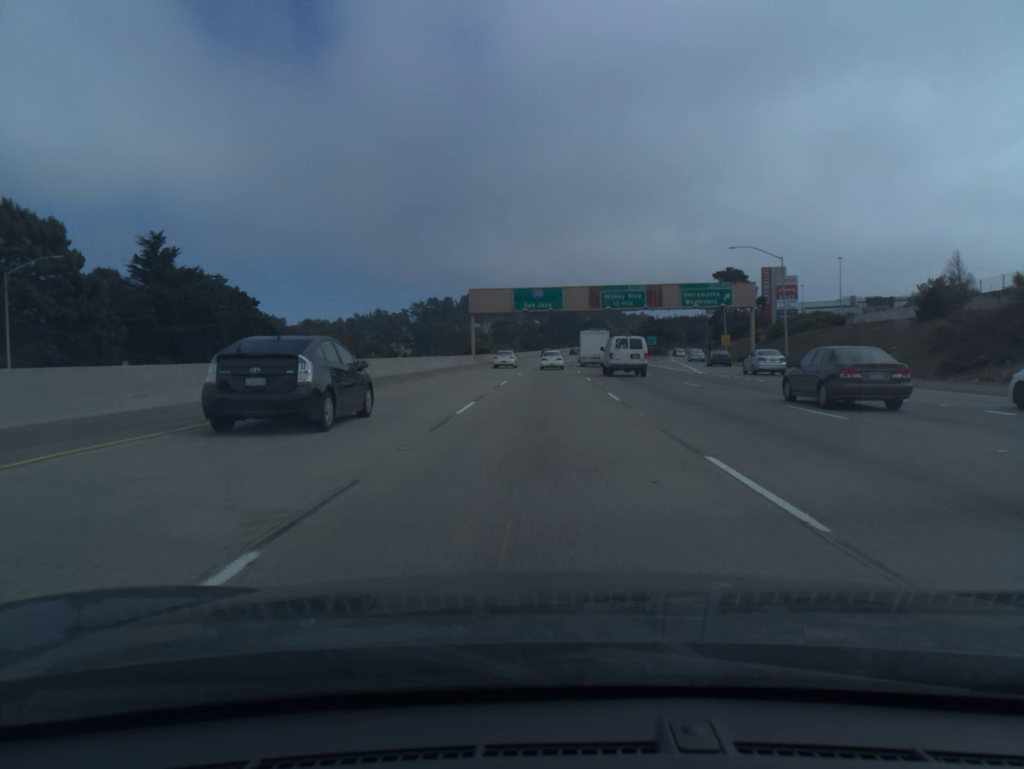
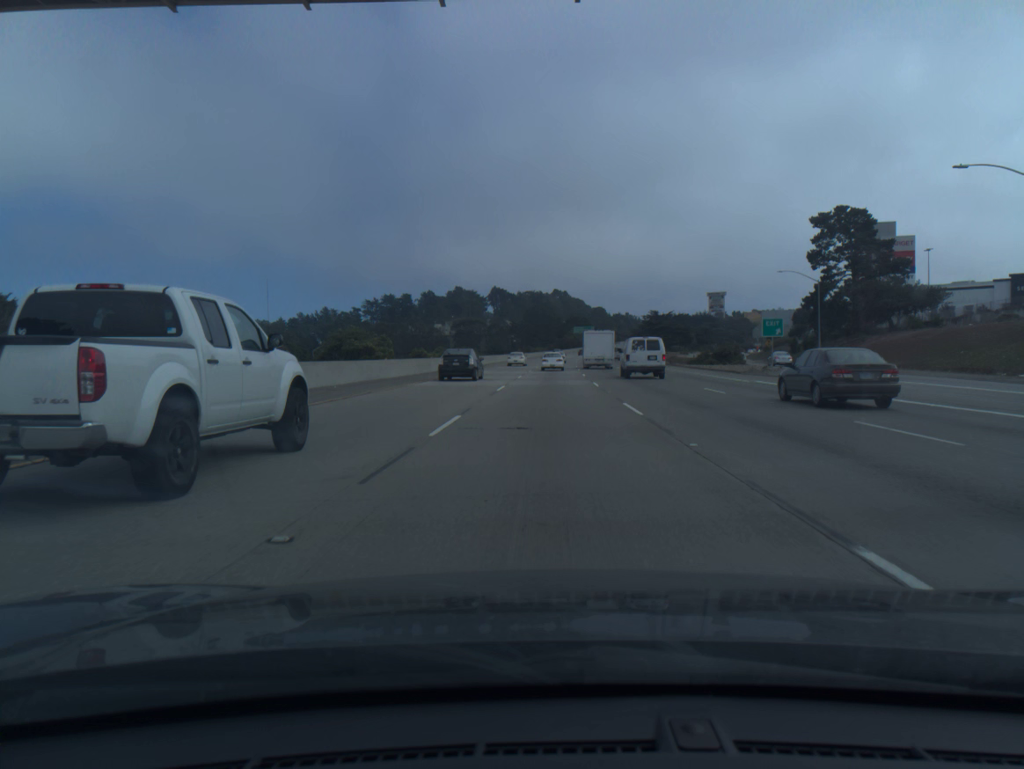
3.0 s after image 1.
(+1.2, +77.6) m; +2°
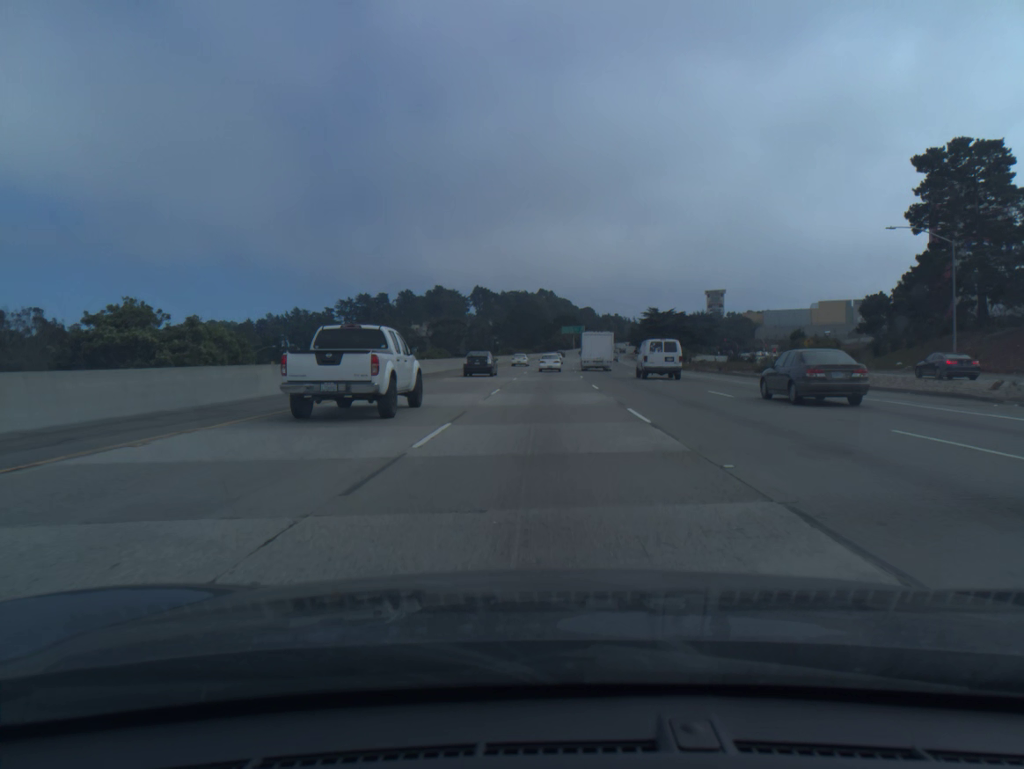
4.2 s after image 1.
(+0.3, +30.8) m; +1°
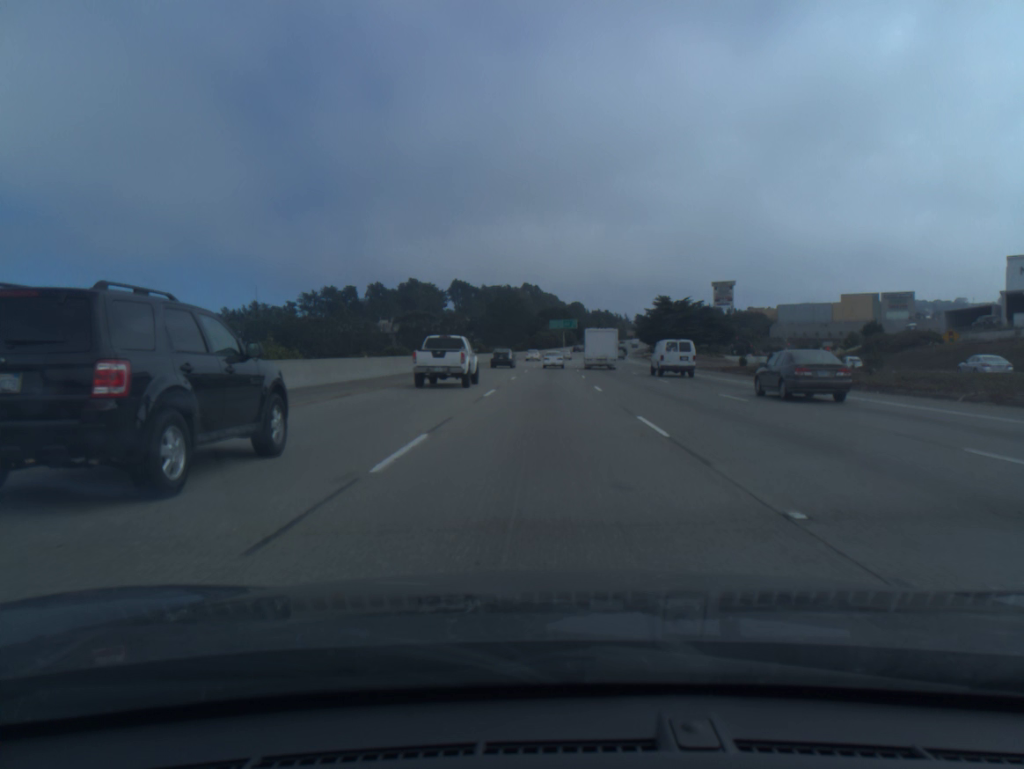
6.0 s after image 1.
(+0.5, +46.3) m; +1°
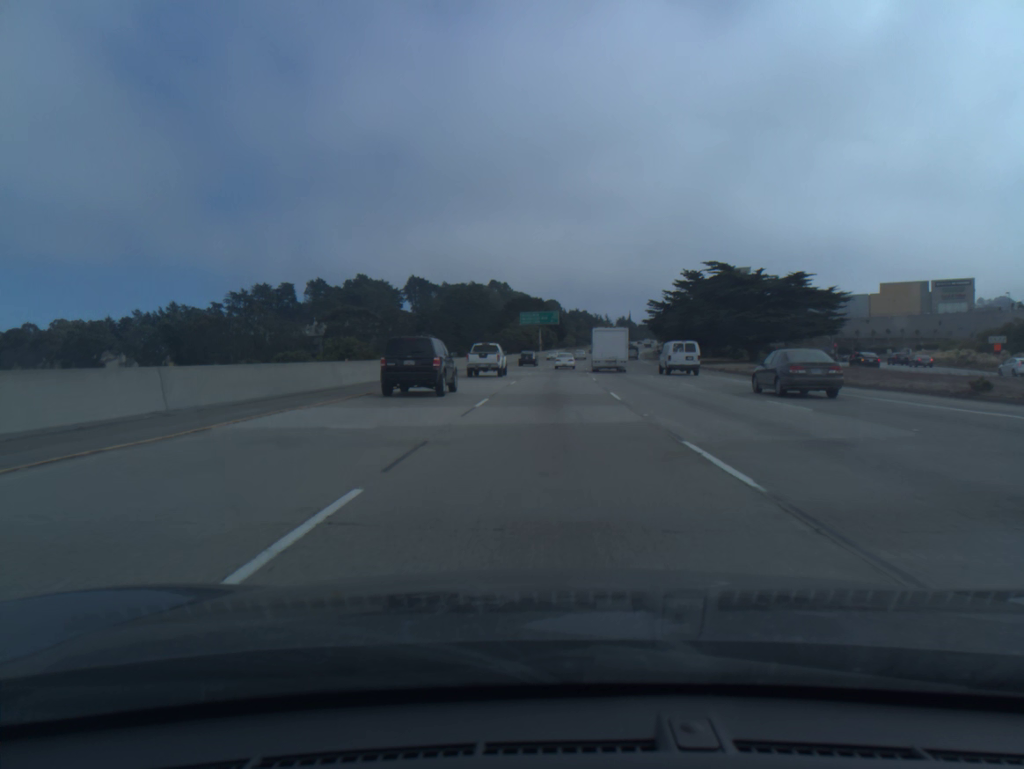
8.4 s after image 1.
(+0.9, +63.2) m; +2°
